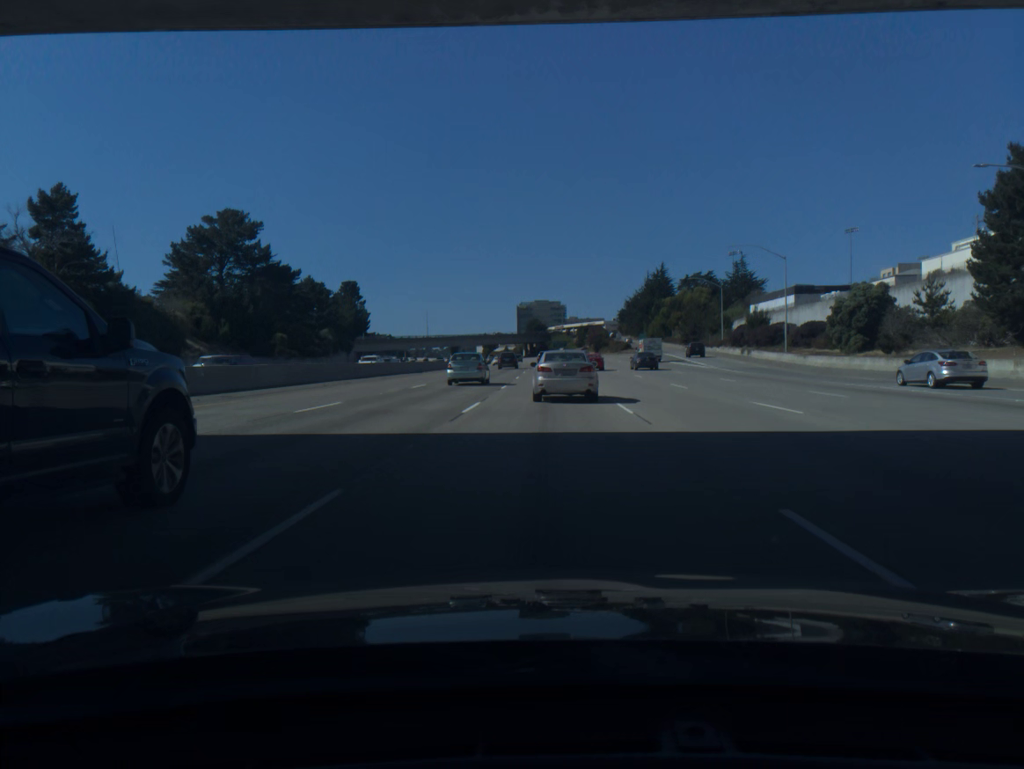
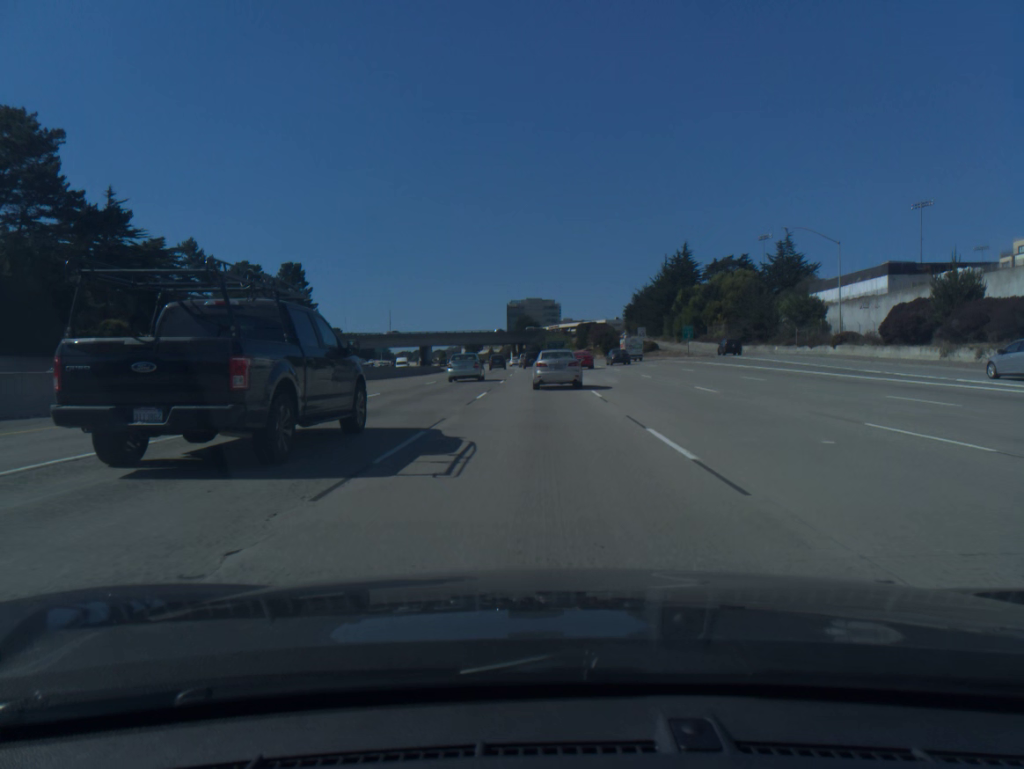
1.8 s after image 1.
(+0.4, +51.0) m; +1°
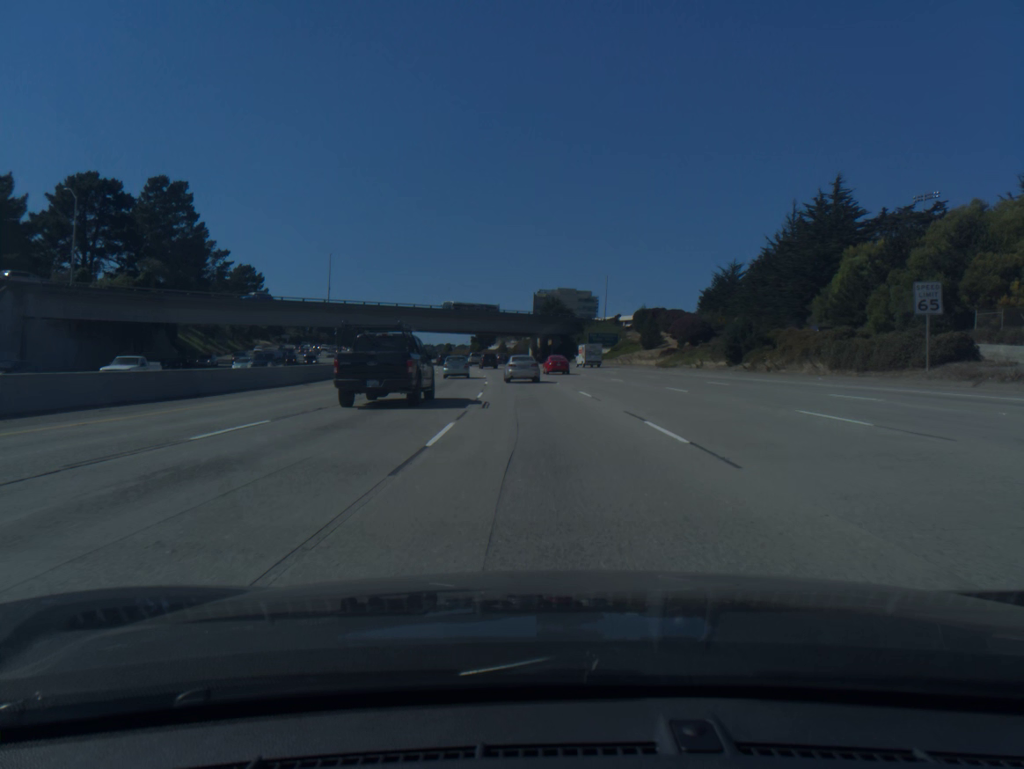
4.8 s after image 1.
(-1.0, +83.5) m; -2°
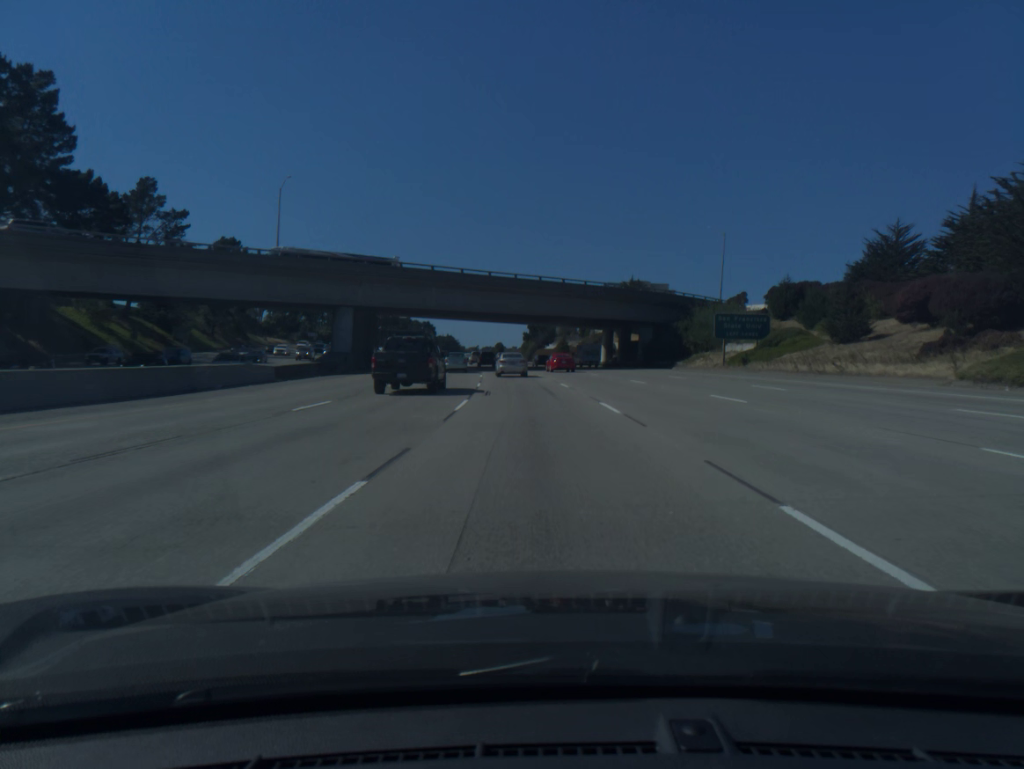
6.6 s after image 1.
(-1.8, +50.5) m; -4°
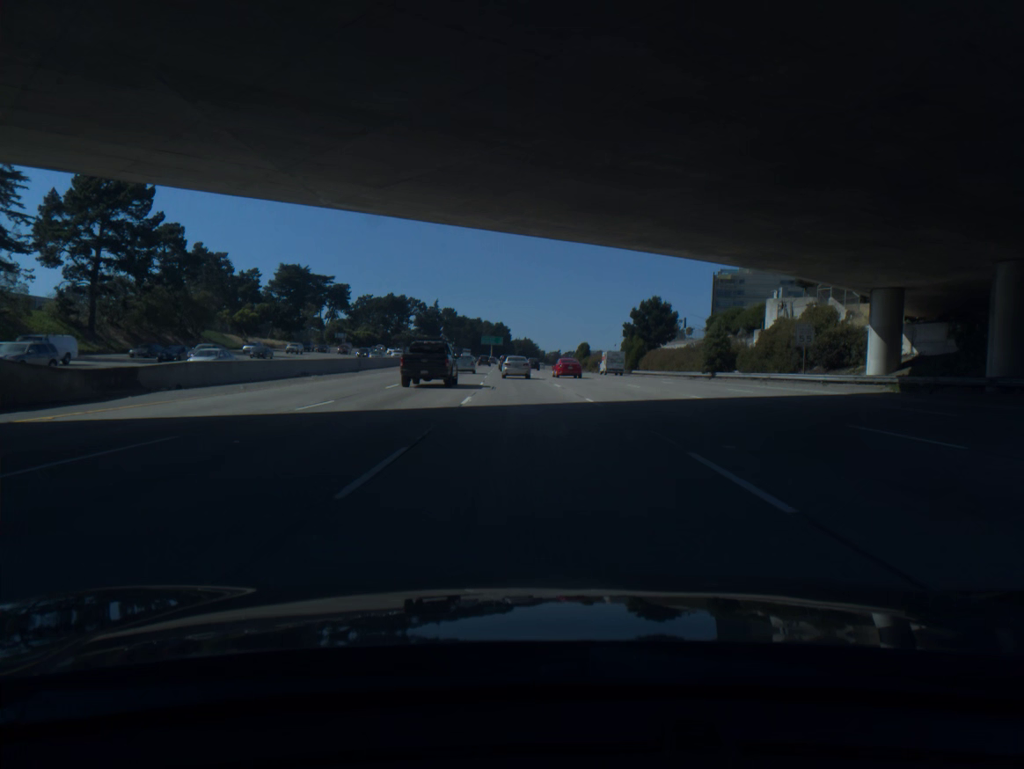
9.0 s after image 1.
(-3.9, +67.8) m; -6°
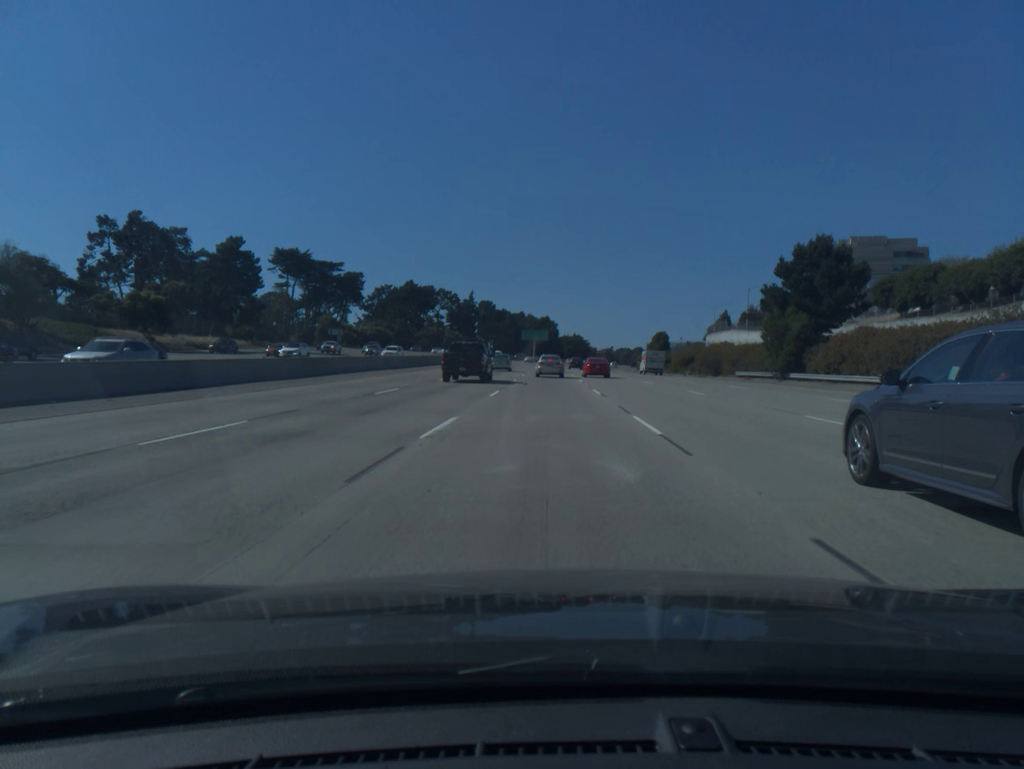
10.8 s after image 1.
(-1.8, +50.8) m; -4°
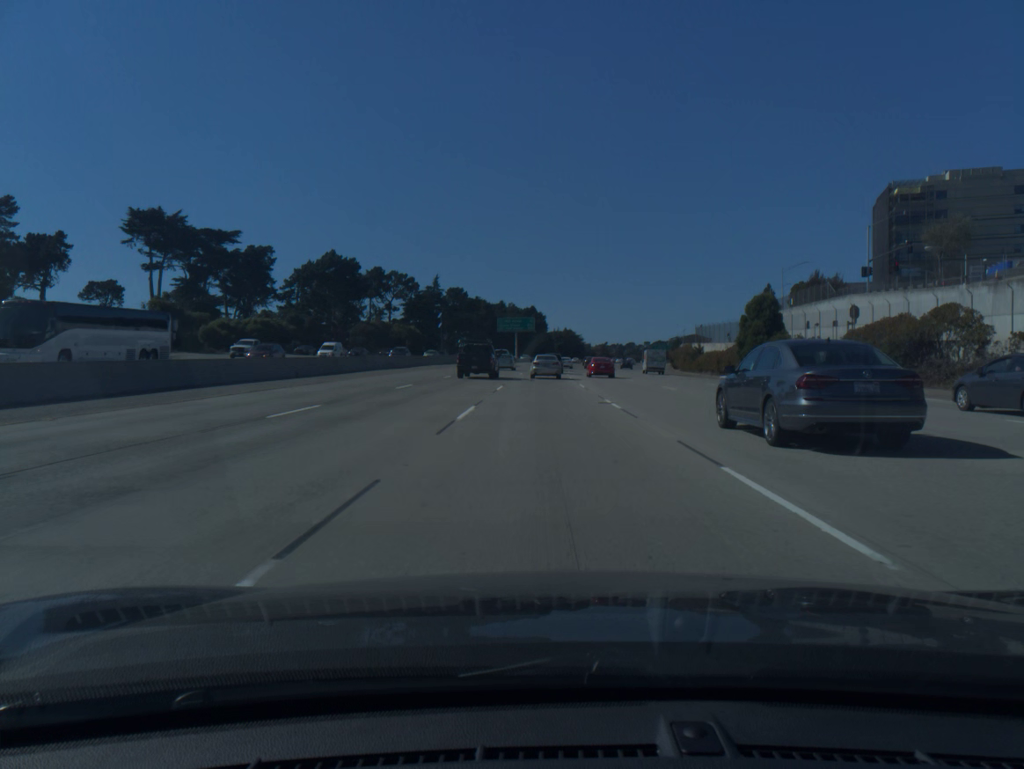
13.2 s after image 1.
(+0.4, +66.5) m; +1°
